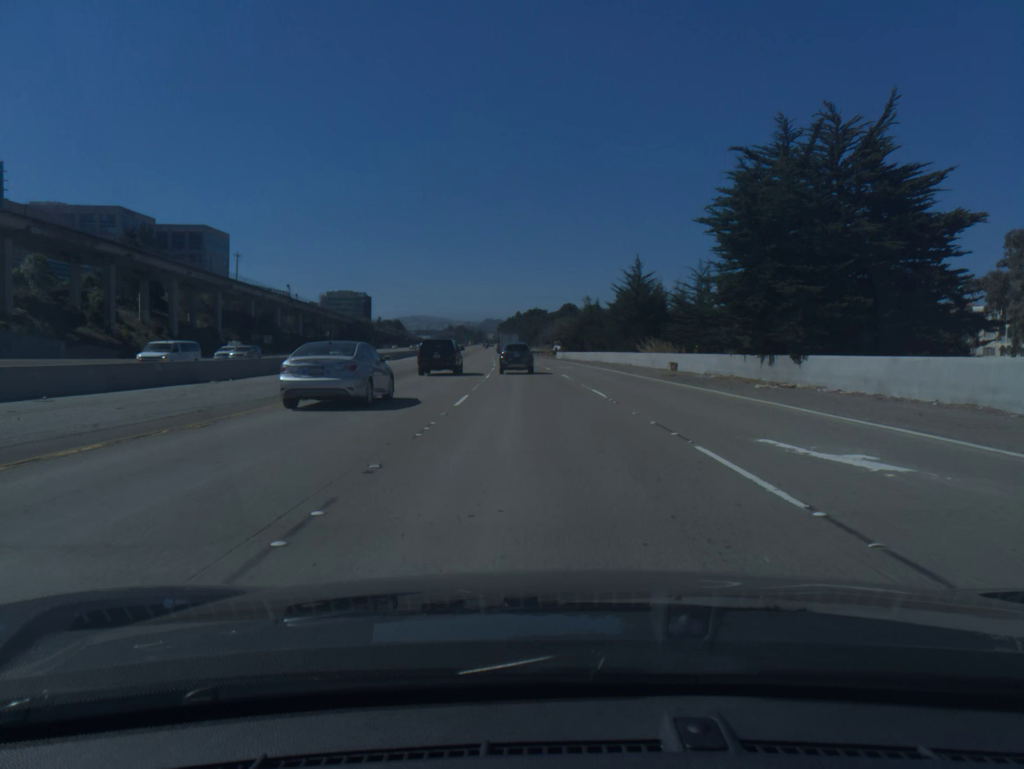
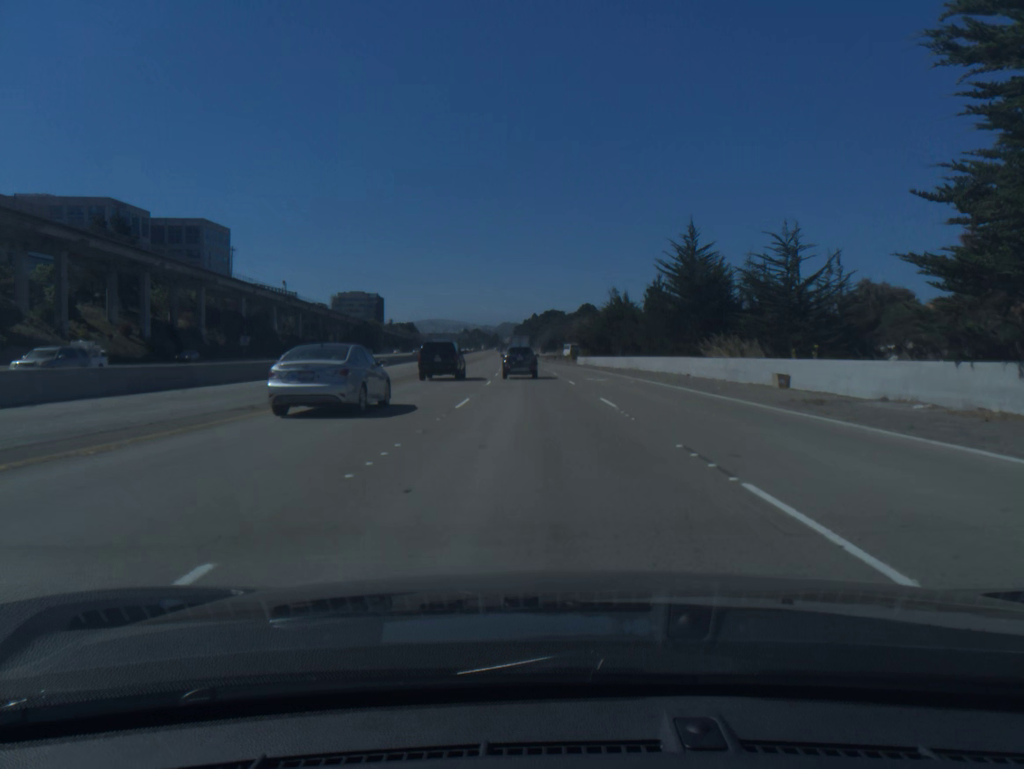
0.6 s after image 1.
(-0.2, +17.2) m; -1°
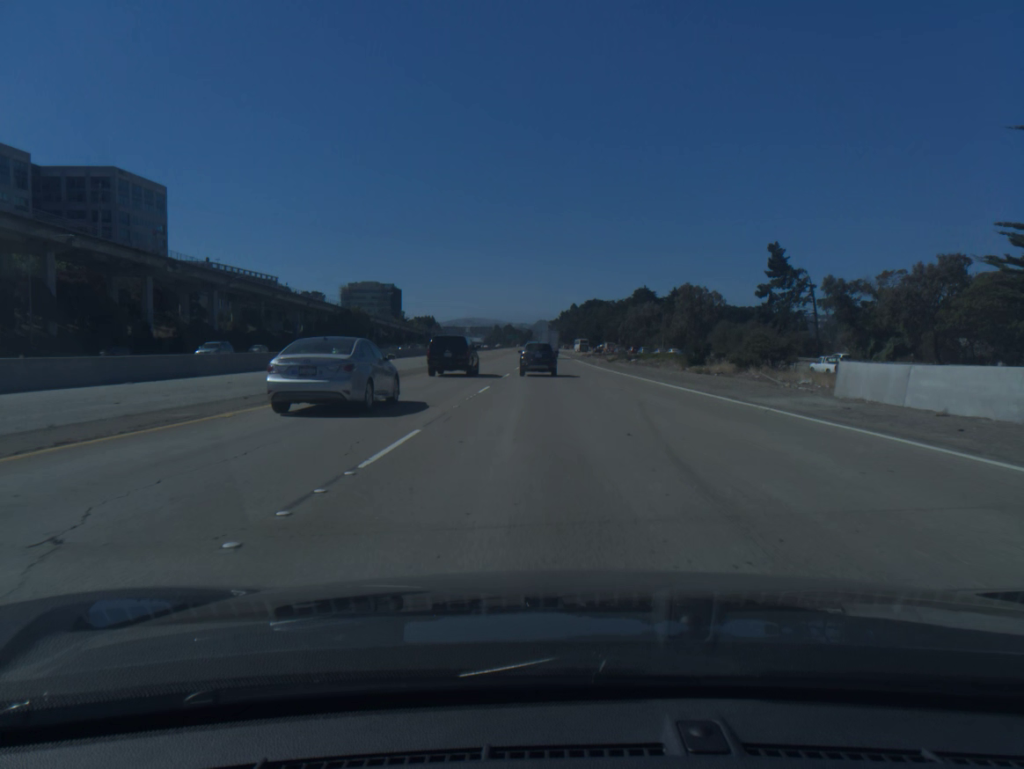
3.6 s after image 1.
(-2.7, +83.0) m; -3°
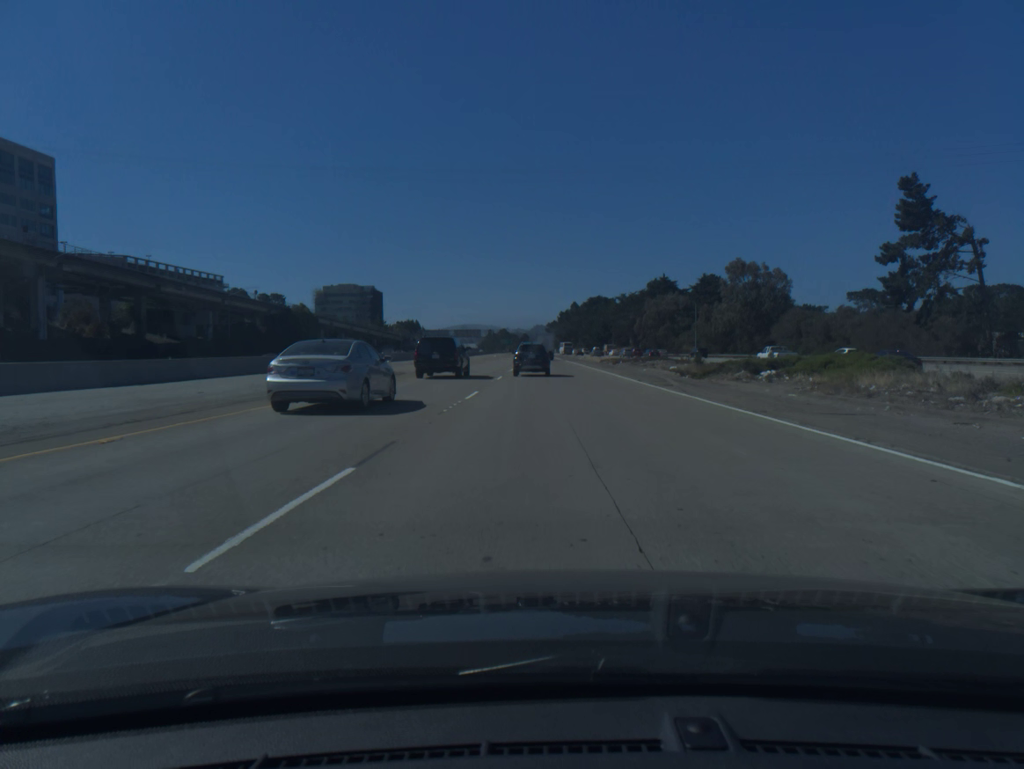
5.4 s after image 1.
(+0.1, +47.8) m; 0°
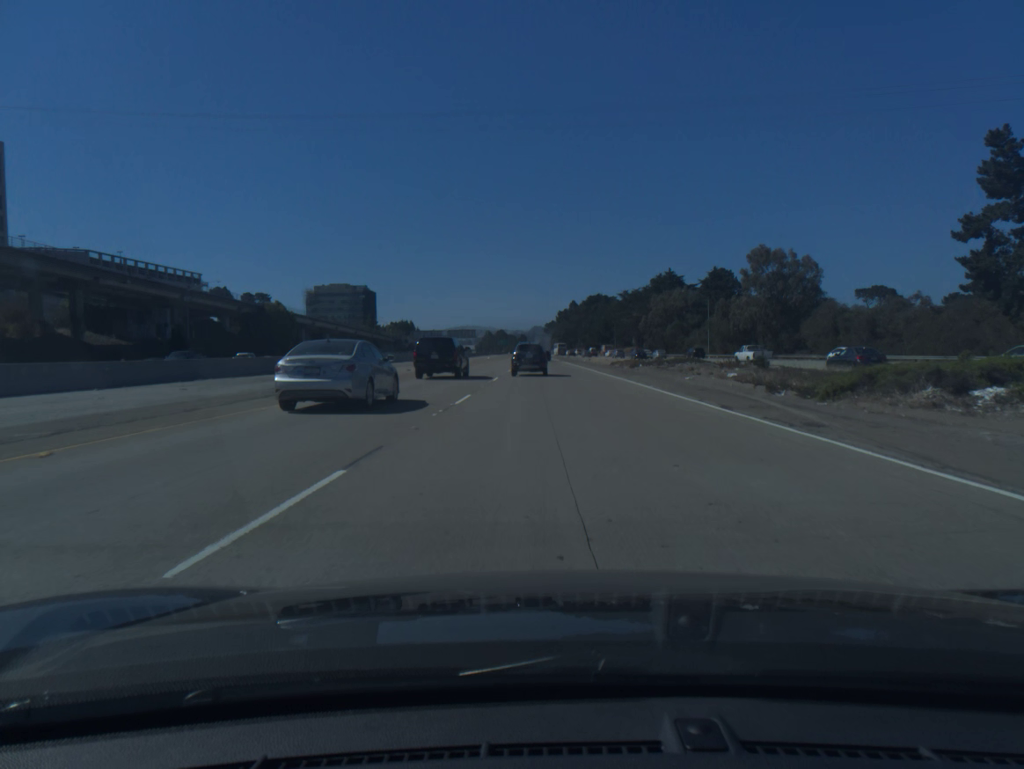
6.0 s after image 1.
(0.0, +15.7) m; 0°
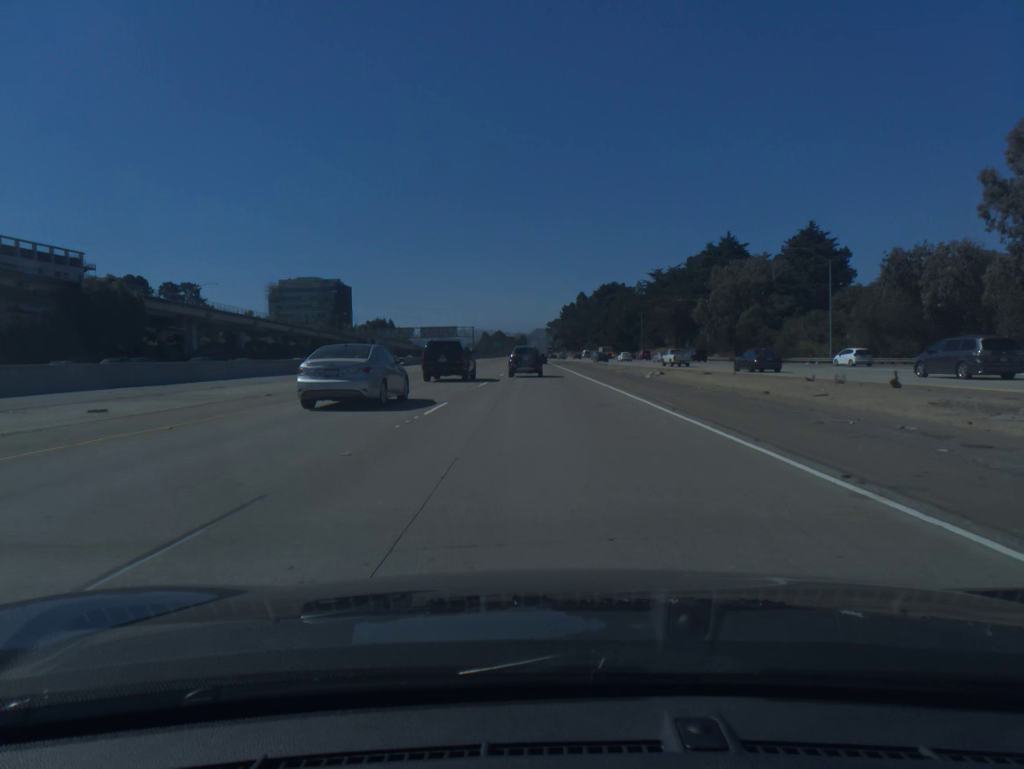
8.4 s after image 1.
(0.0, +61.8) m; 0°
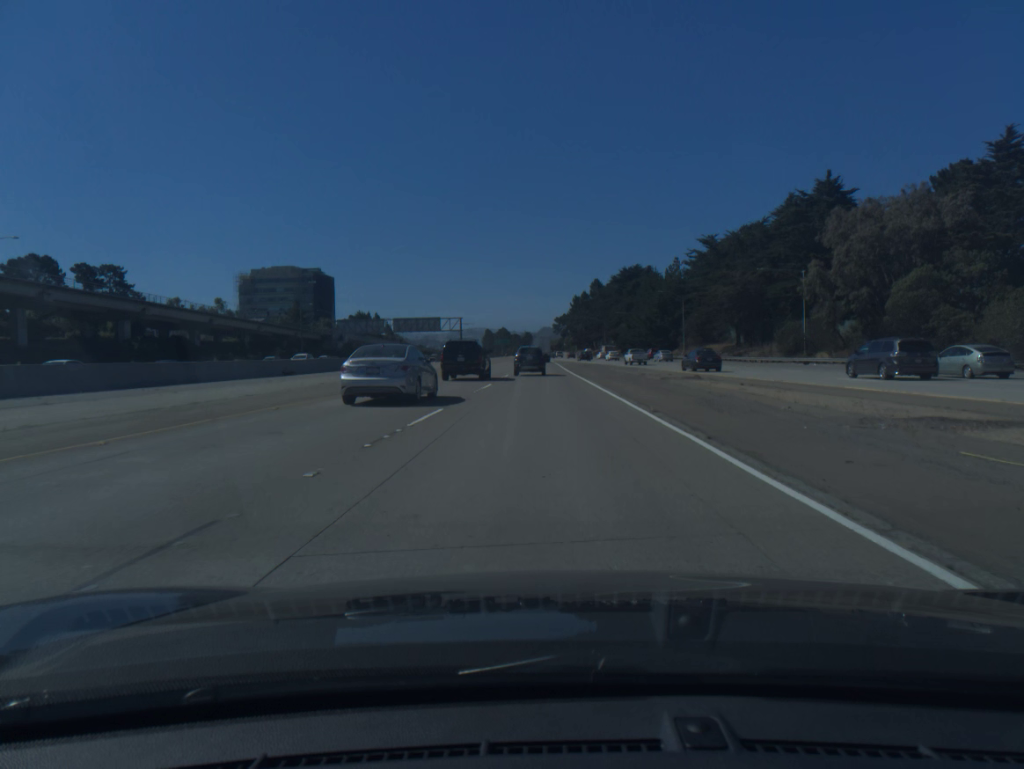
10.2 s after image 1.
(-0.2, +45.6) m; -1°
